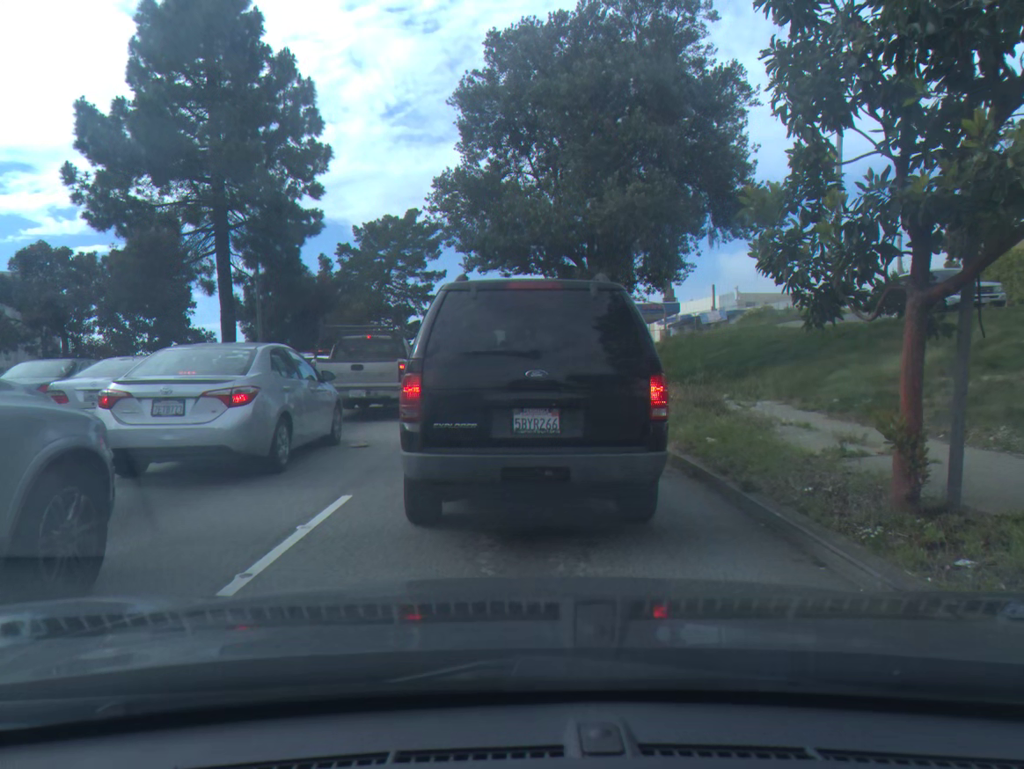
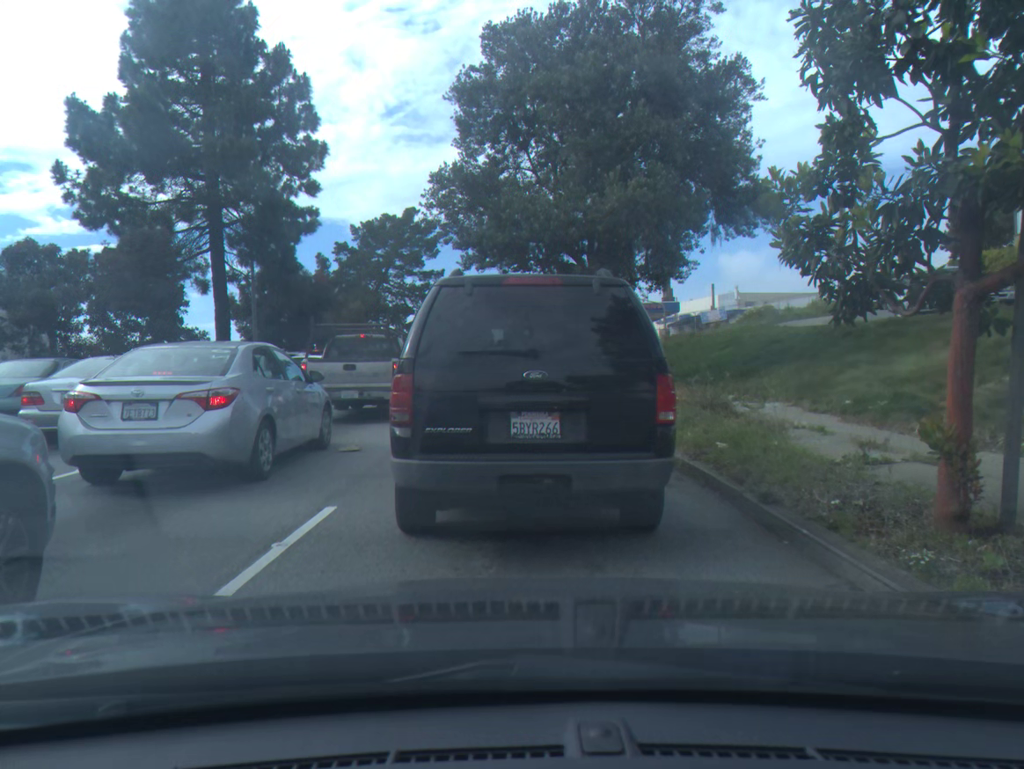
(0.0, +0.5) m; 0°
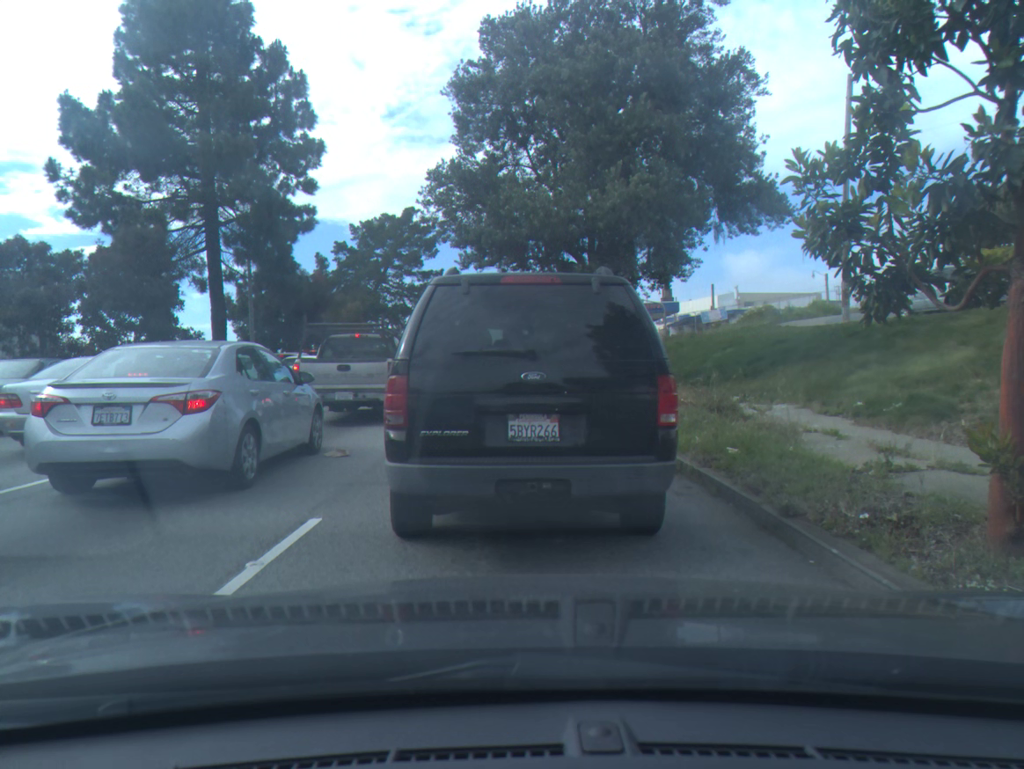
(0.0, +0.5) m; 0°
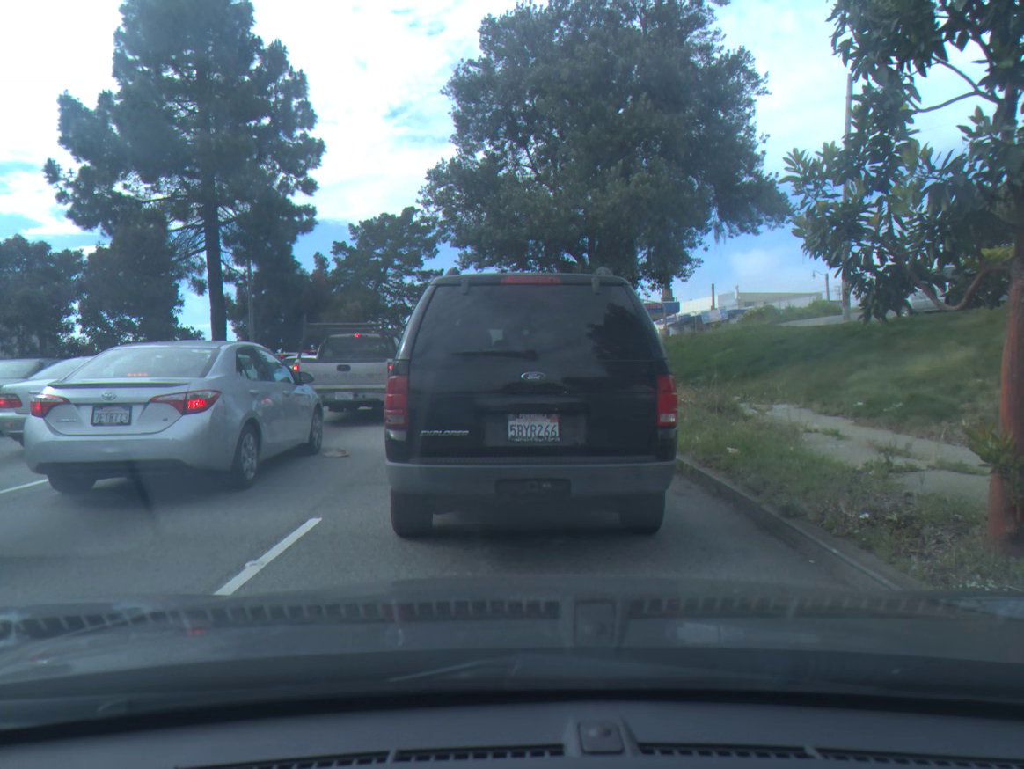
(0.0, 0.0) m; 0°
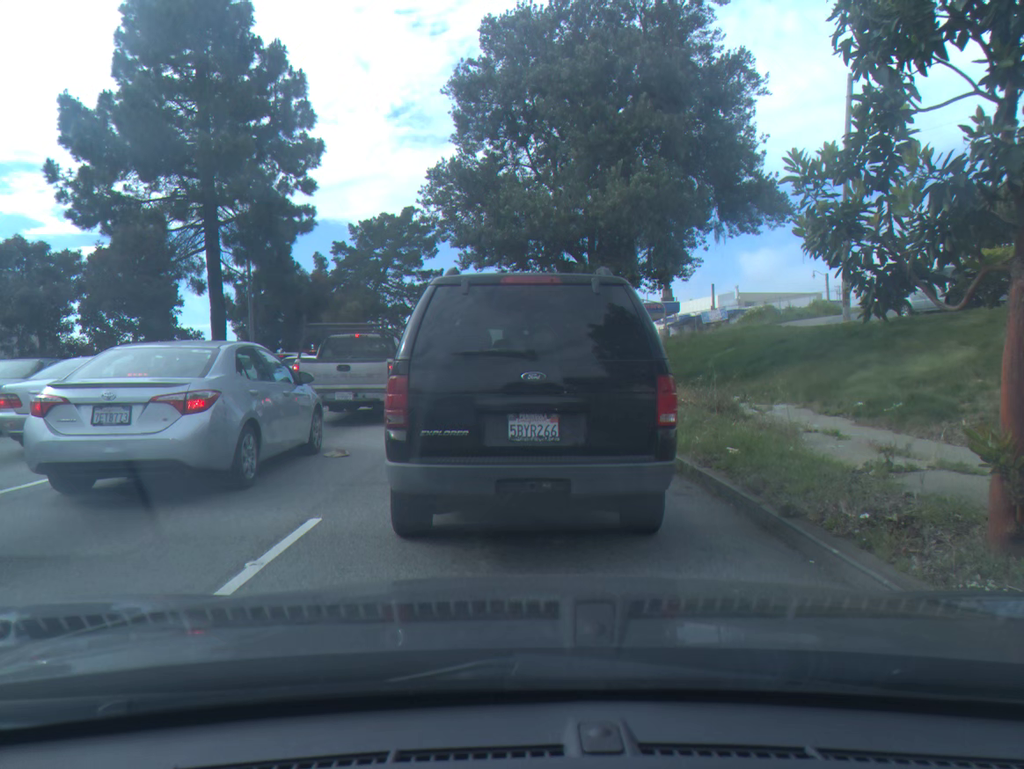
(0.0, 0.0) m; 0°
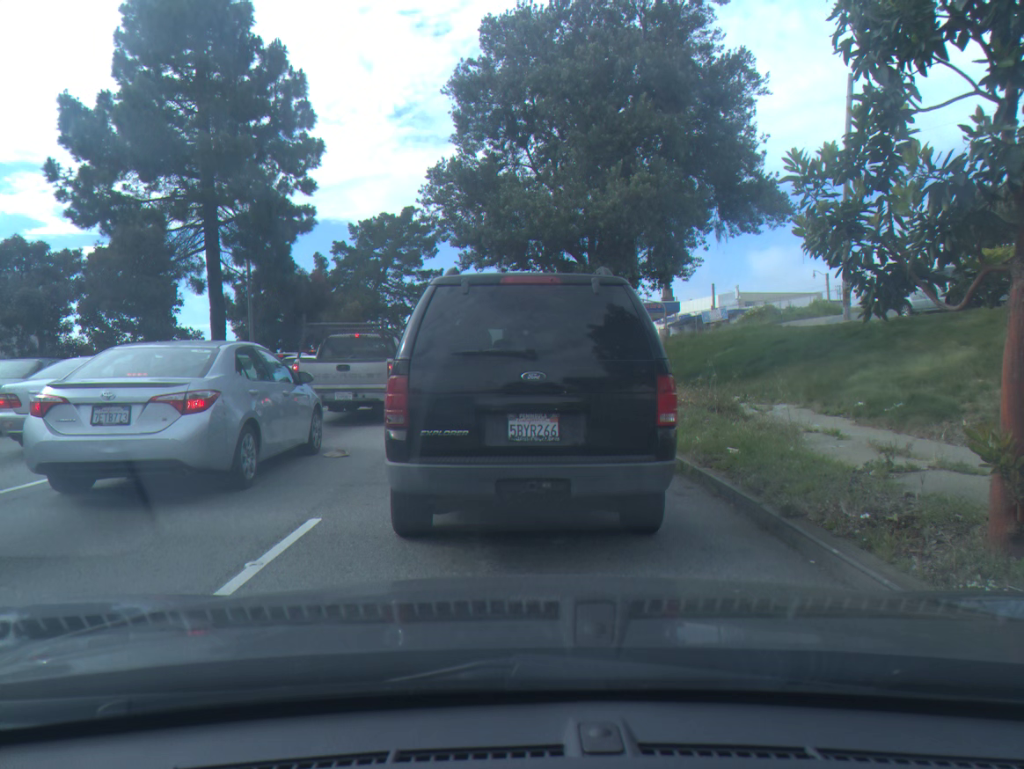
(0.0, 0.0) m; 0°
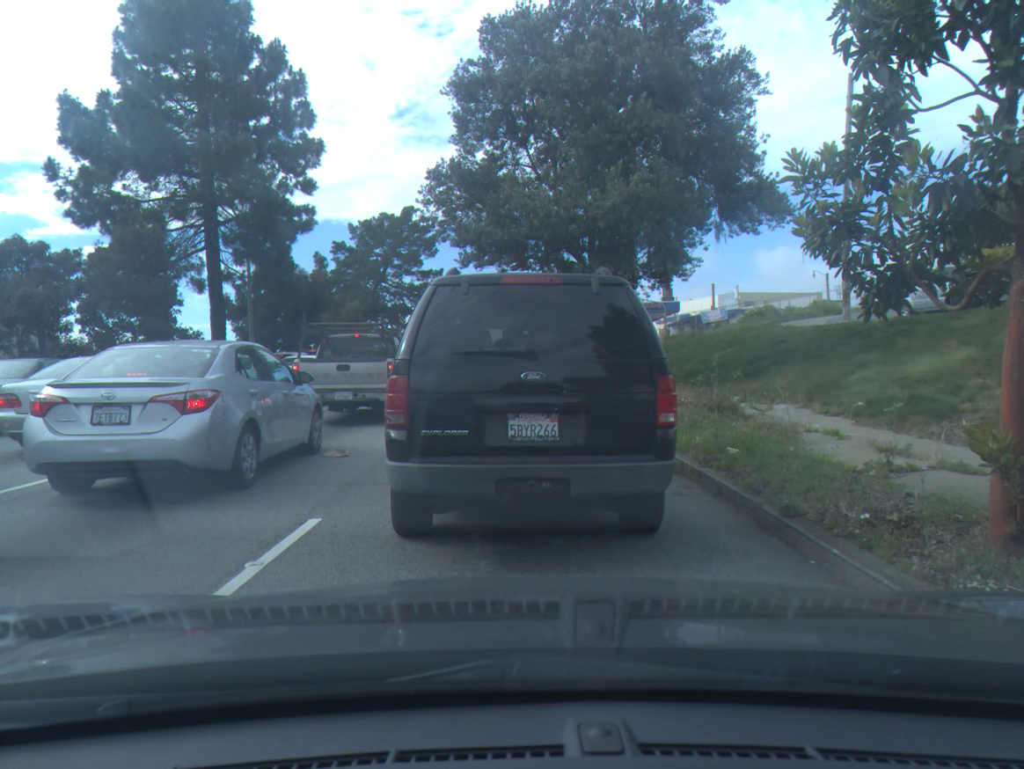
(0.0, 0.0) m; 0°
